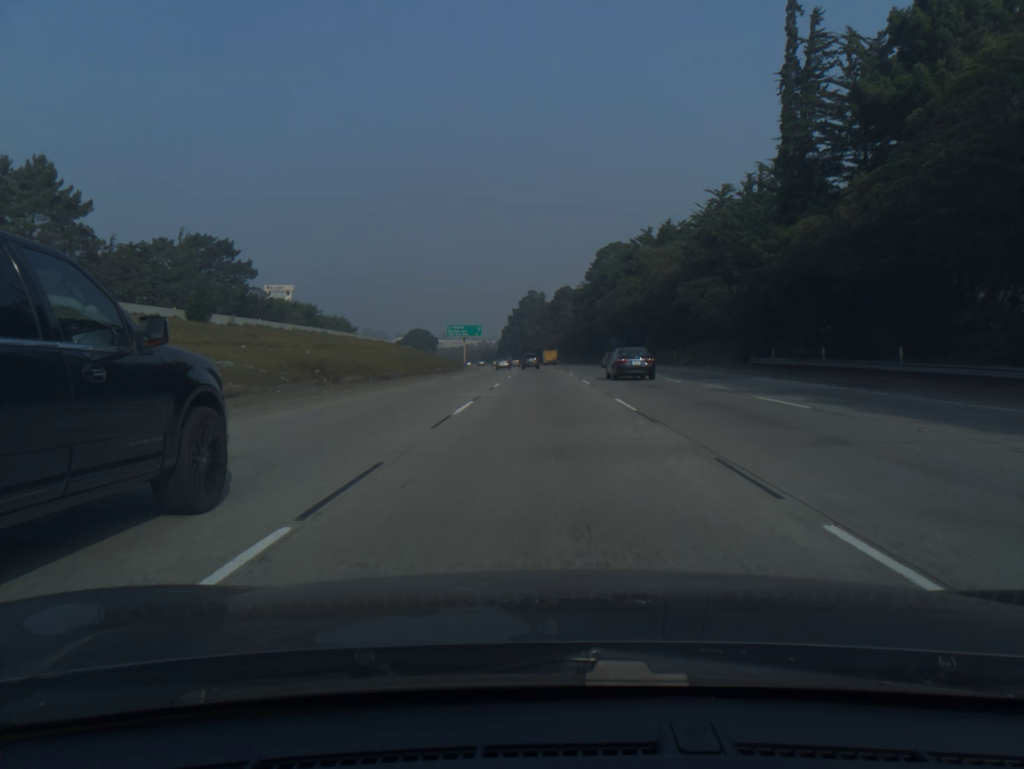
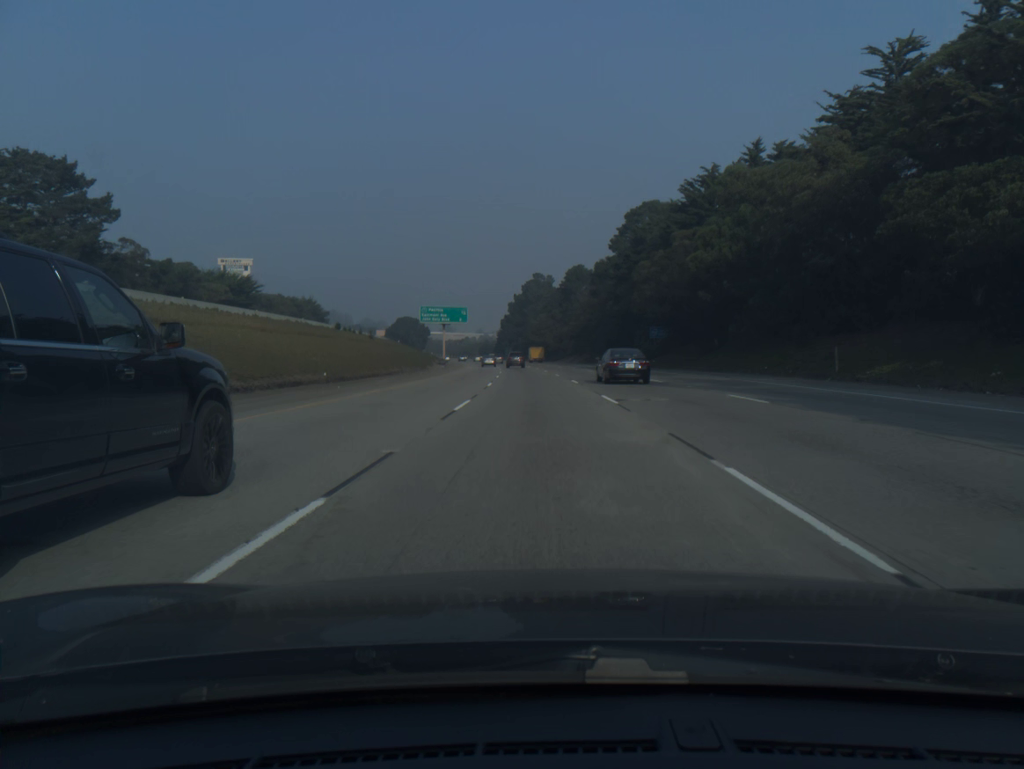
(-0.1, +41.2) m; 0°
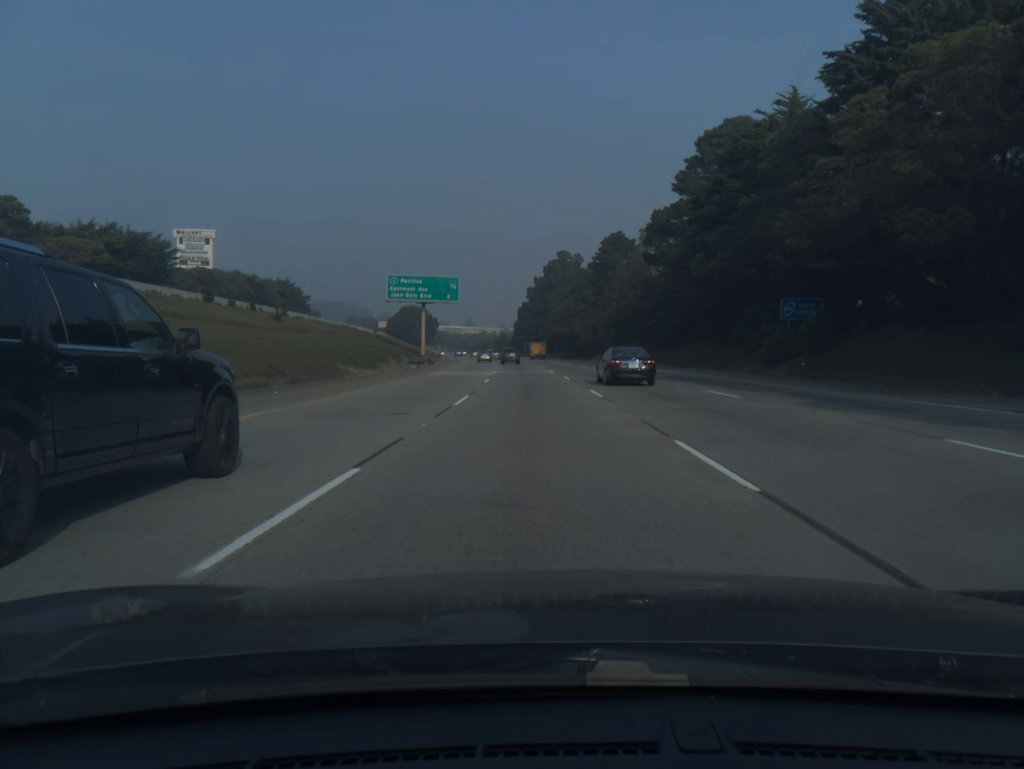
(-0.5, +41.3) m; -2°
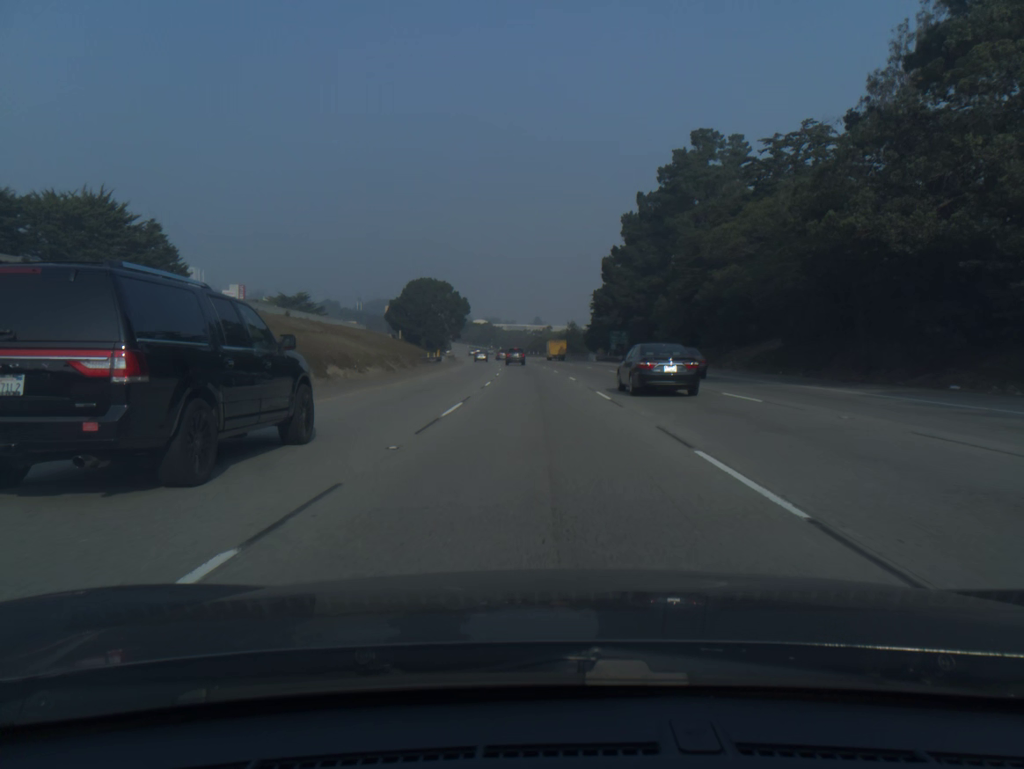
(-4.6, +103.5) m; -5°
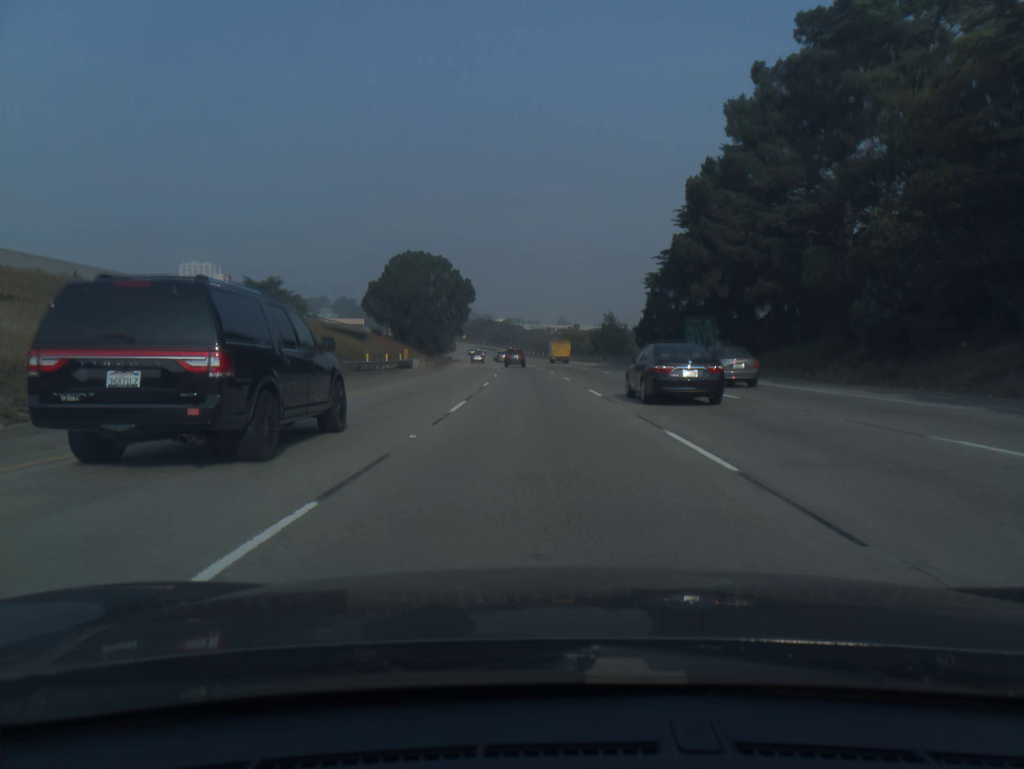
(-0.7, +41.4) m; -2°
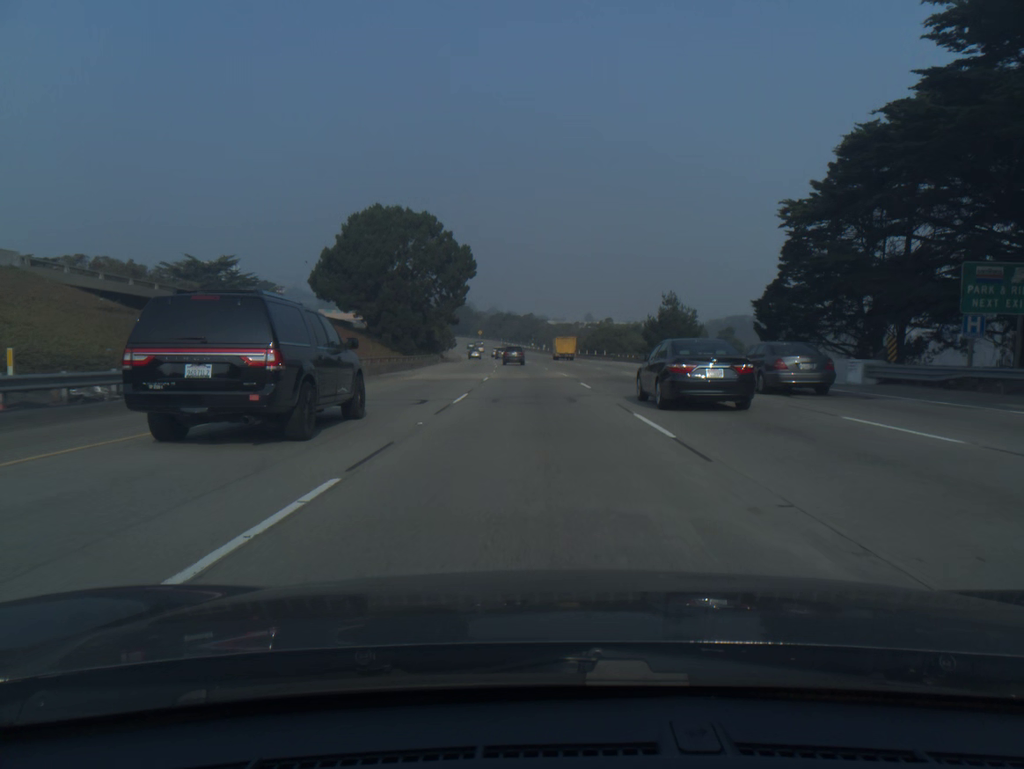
(-0.6, +40.9) m; -2°
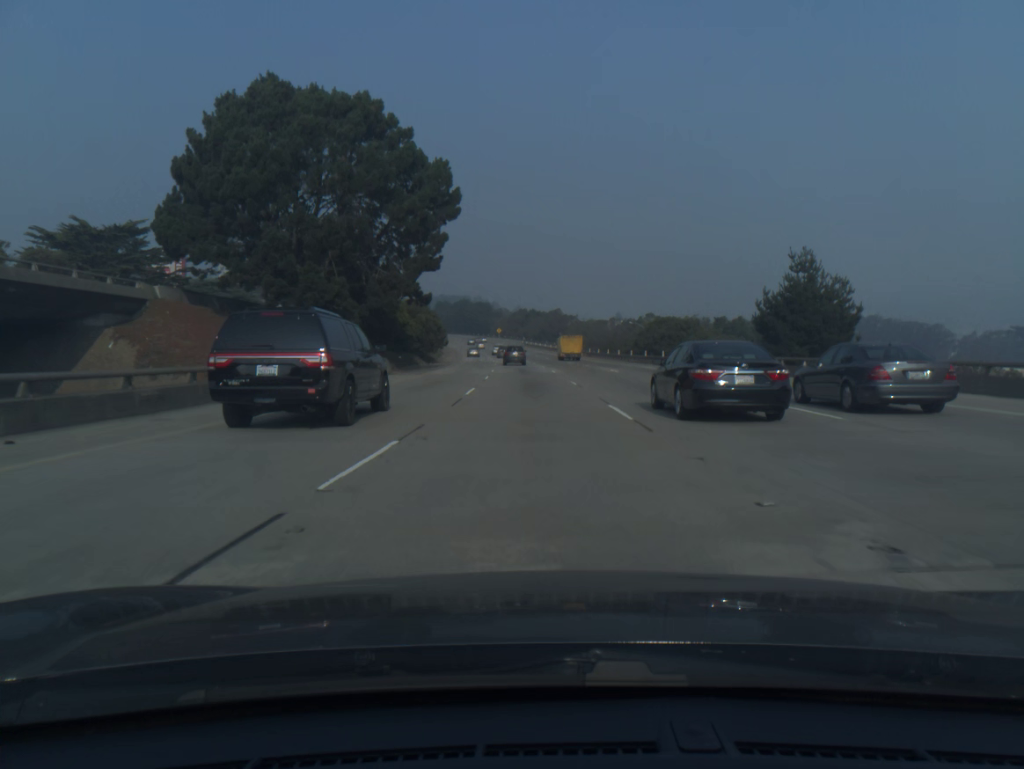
(-0.7, +40.2) m; -2°
